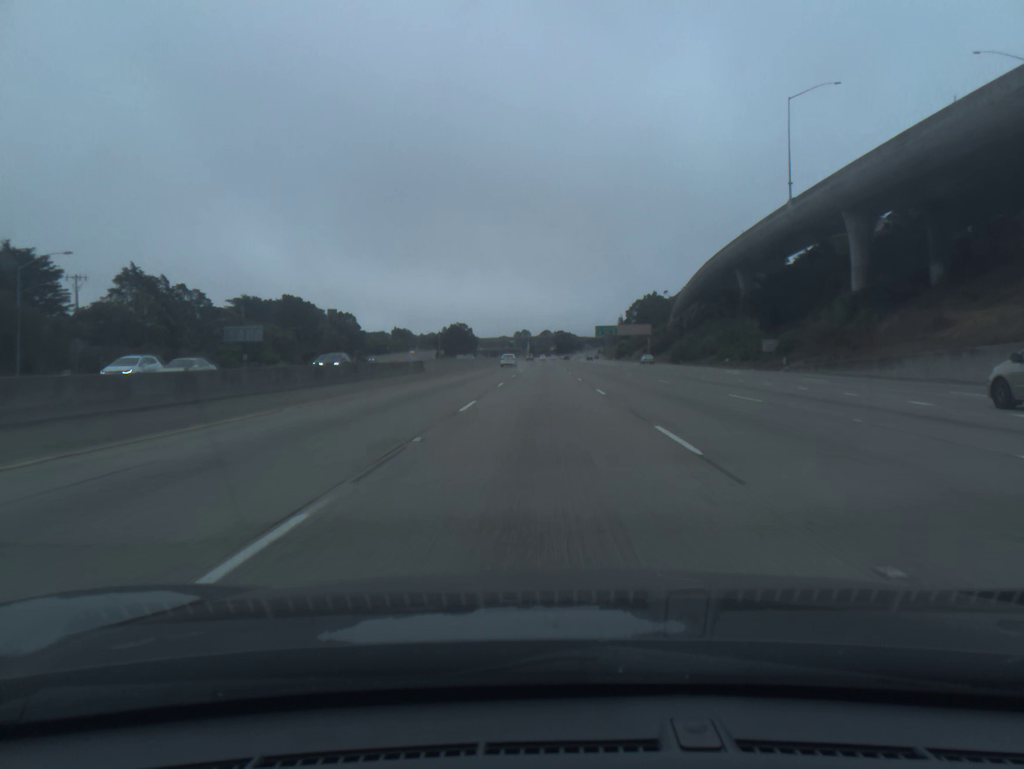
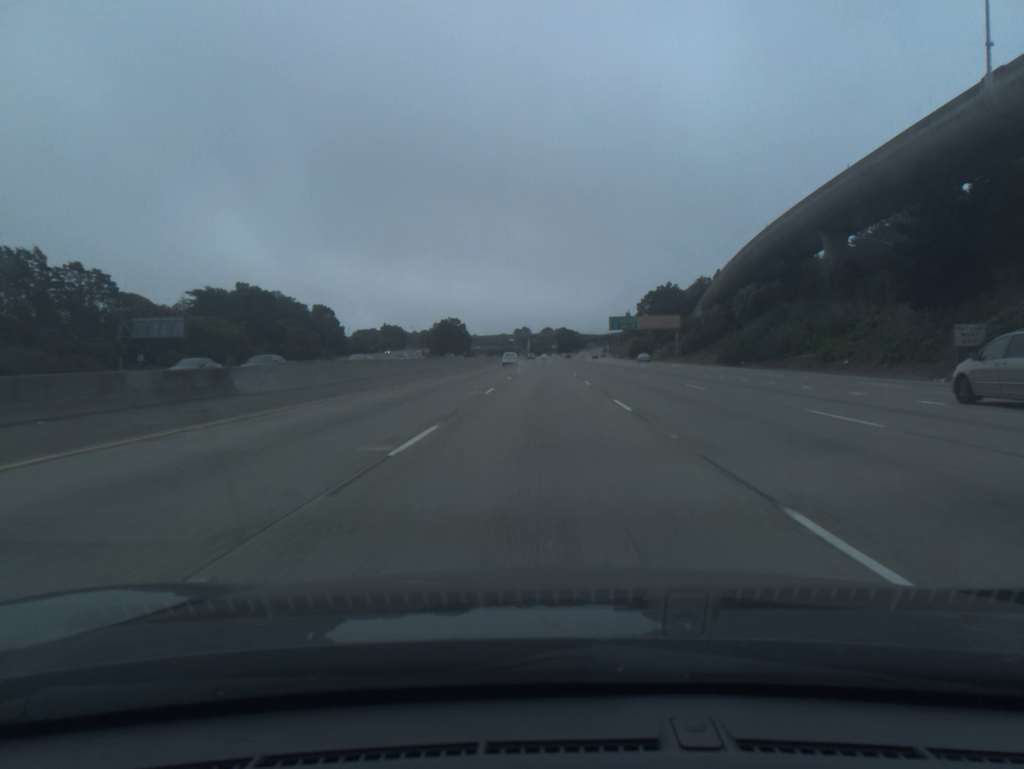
(0.0, +36.5) m; 0°
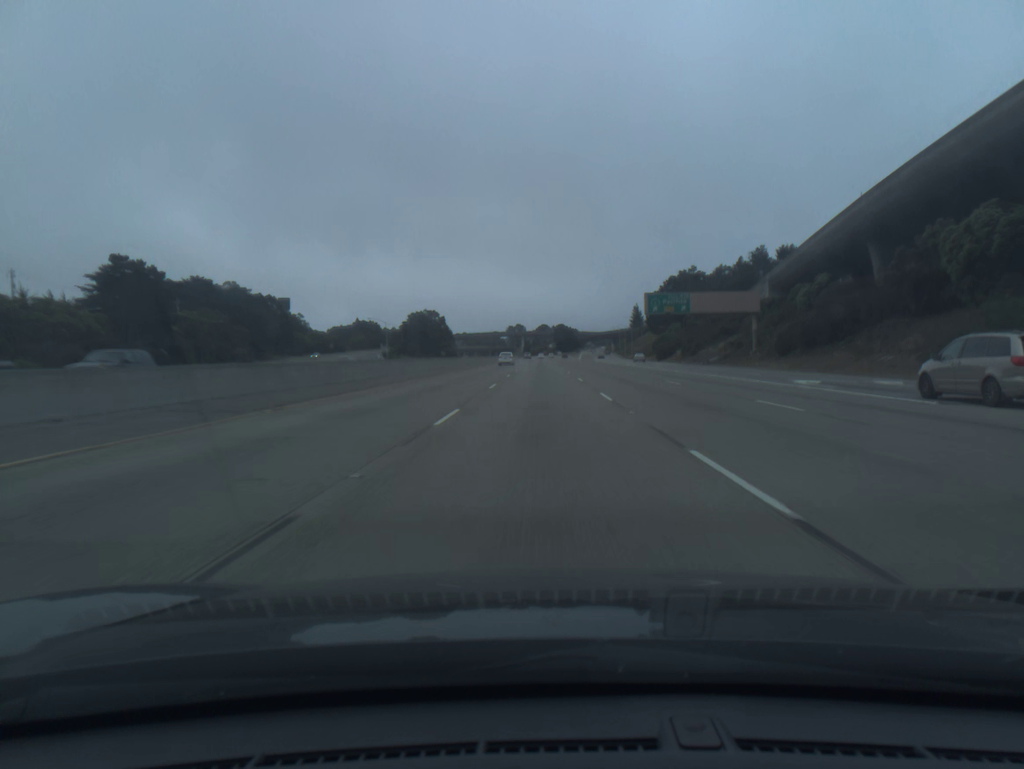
(0.0, +54.7) m; 0°
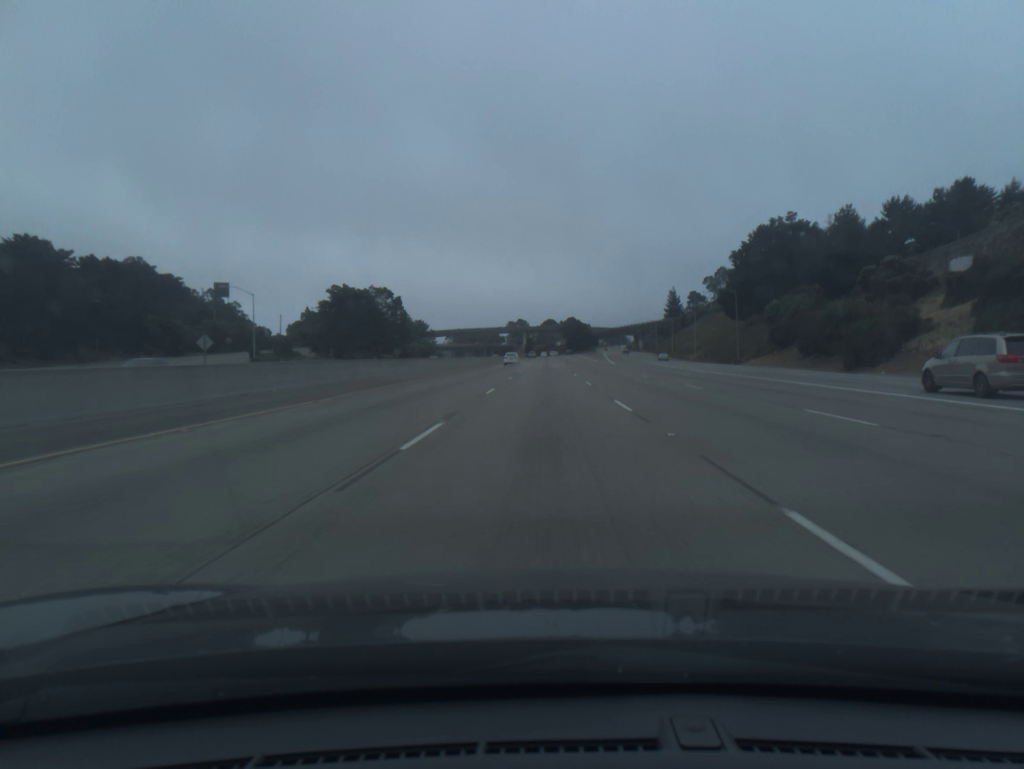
(-0.3, +91.2) m; 0°
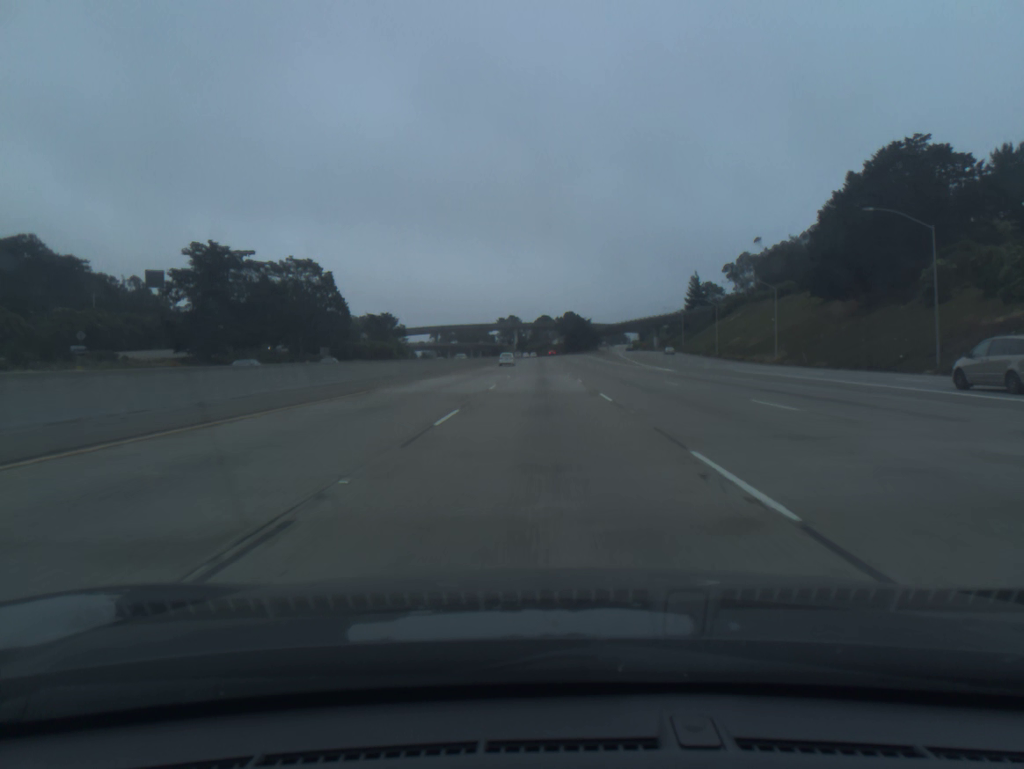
(+0.2, +54.9) m; 0°
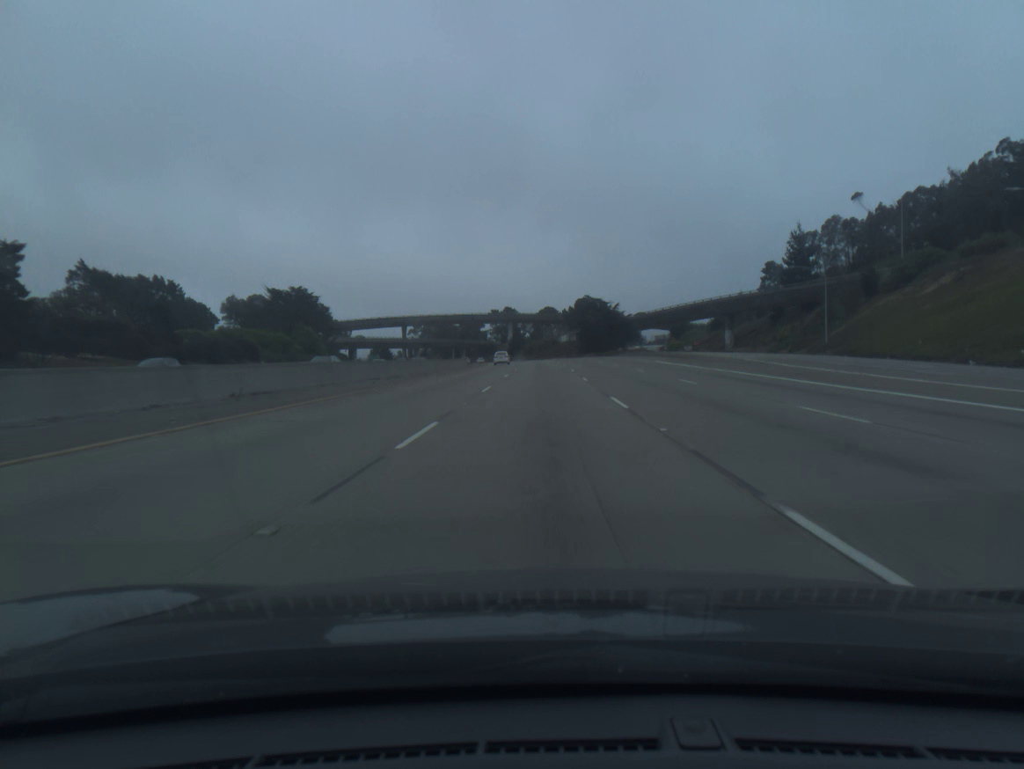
(-0.3, +91.3) m; 0°
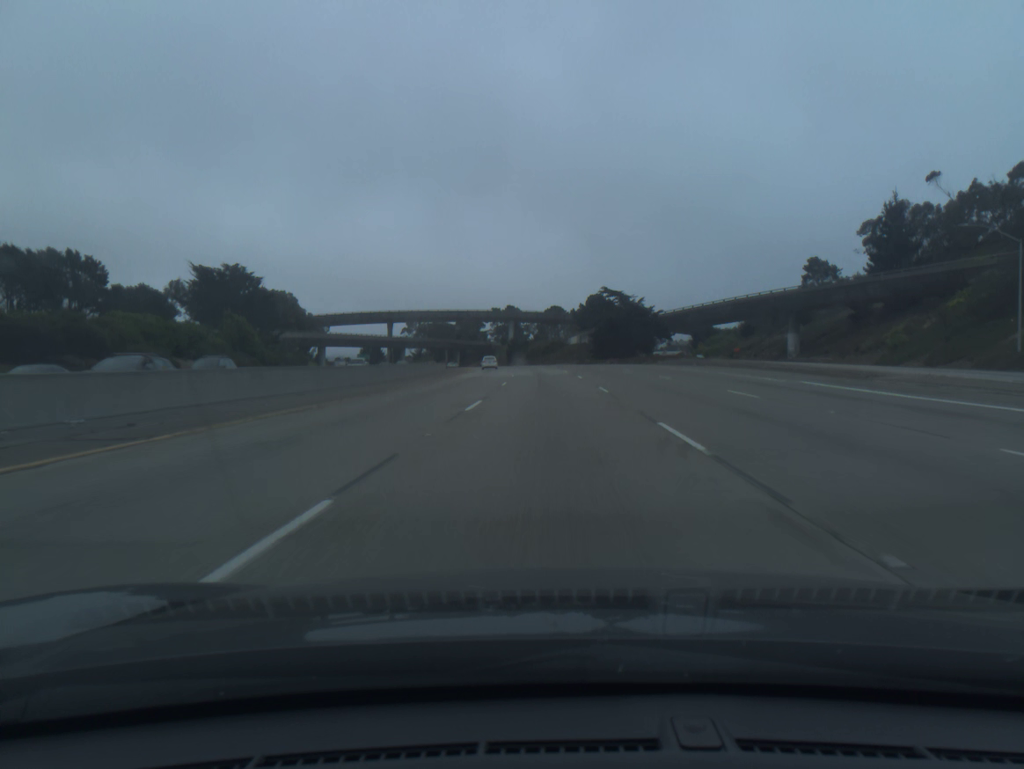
(-0.1, +36.4) m; 0°
